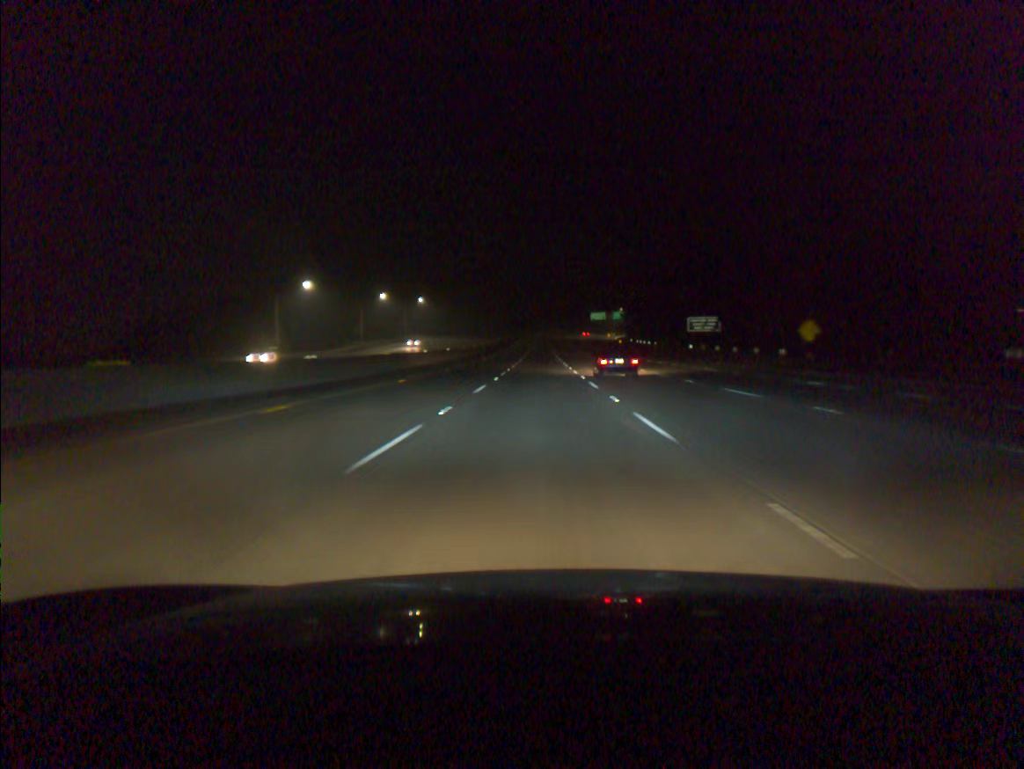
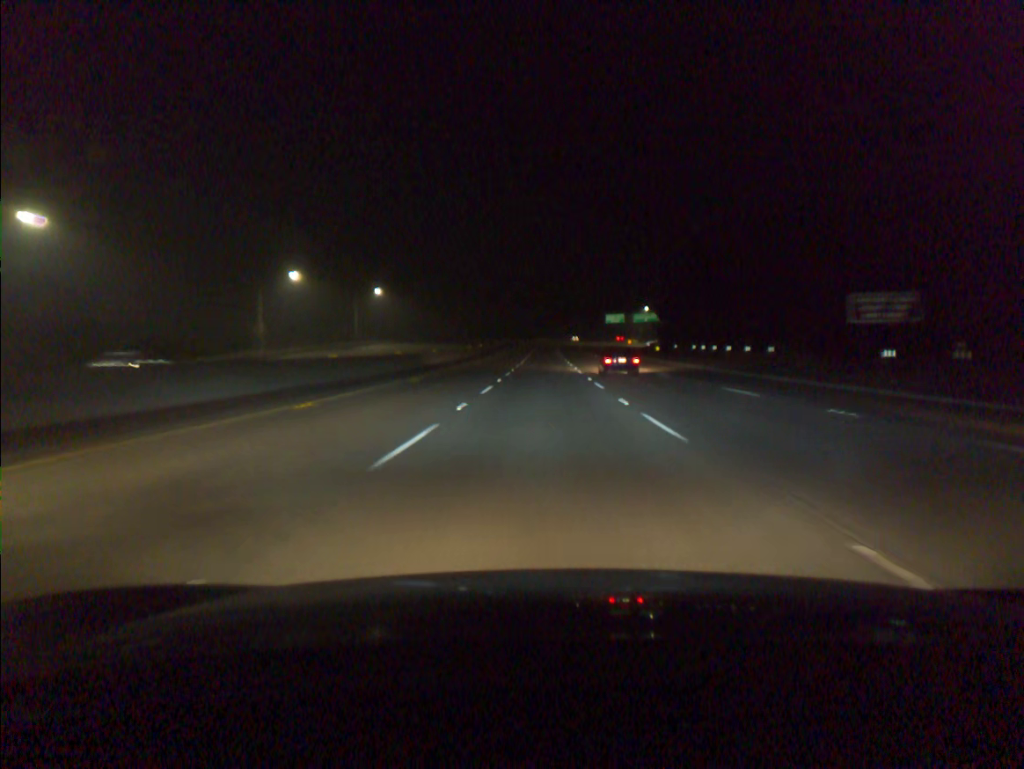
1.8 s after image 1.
(-0.1, +56.8) m; 0°
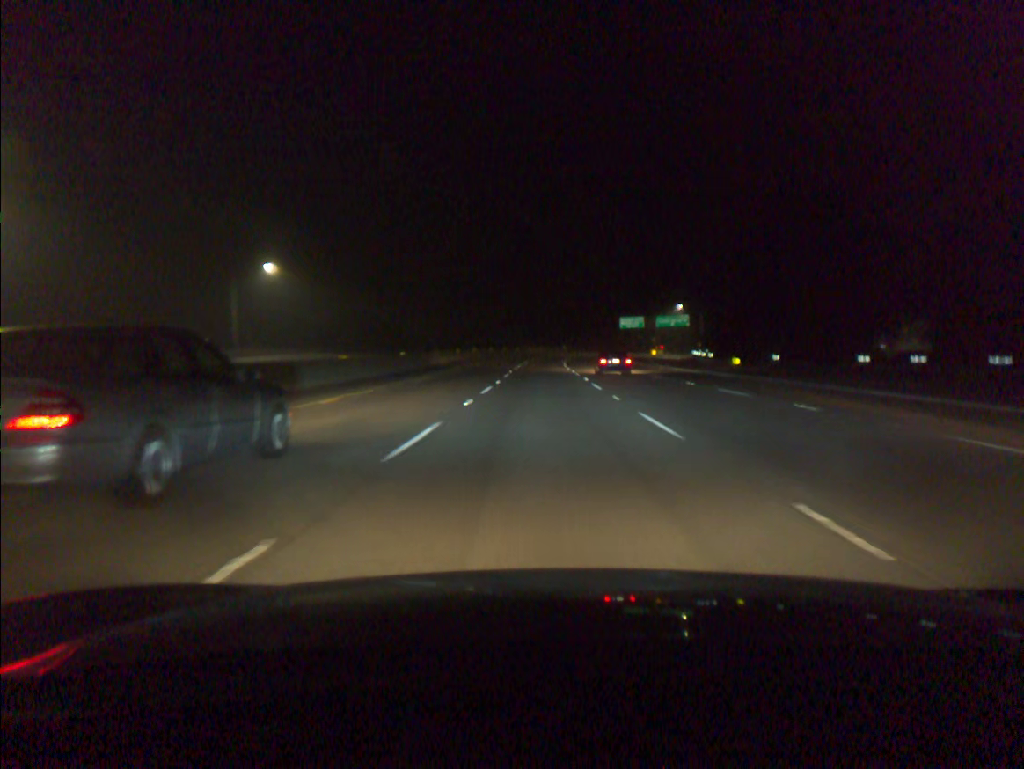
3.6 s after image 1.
(+0.1, +56.4) m; 0°
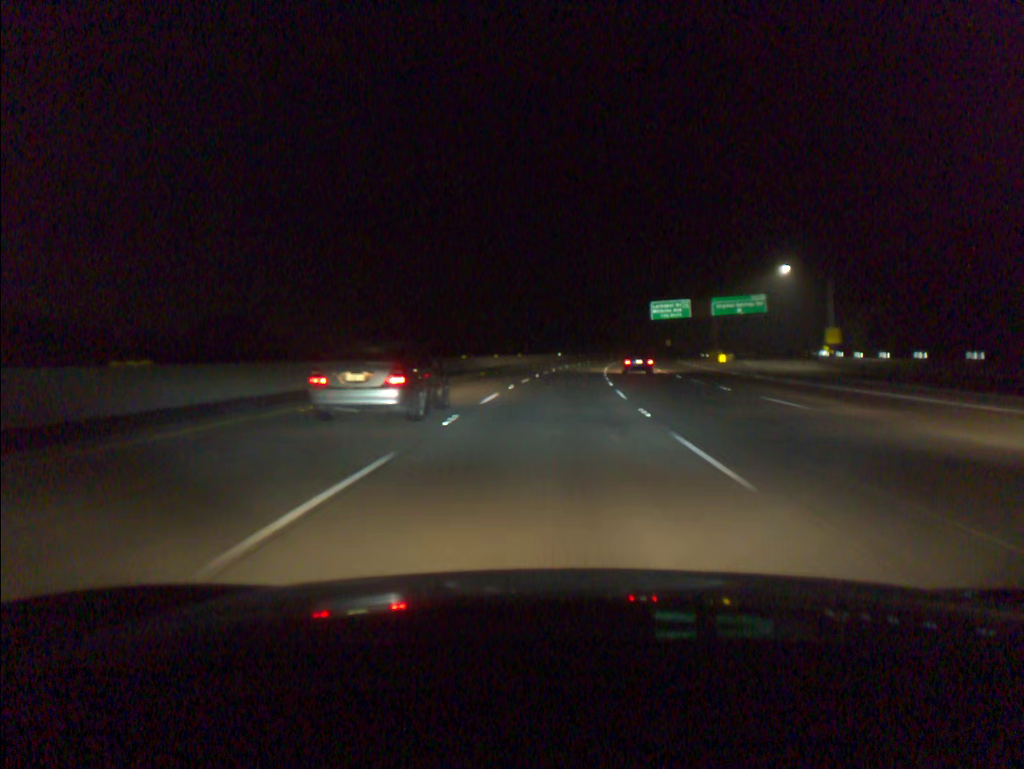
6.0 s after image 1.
(+0.4, +75.1) m; +1°
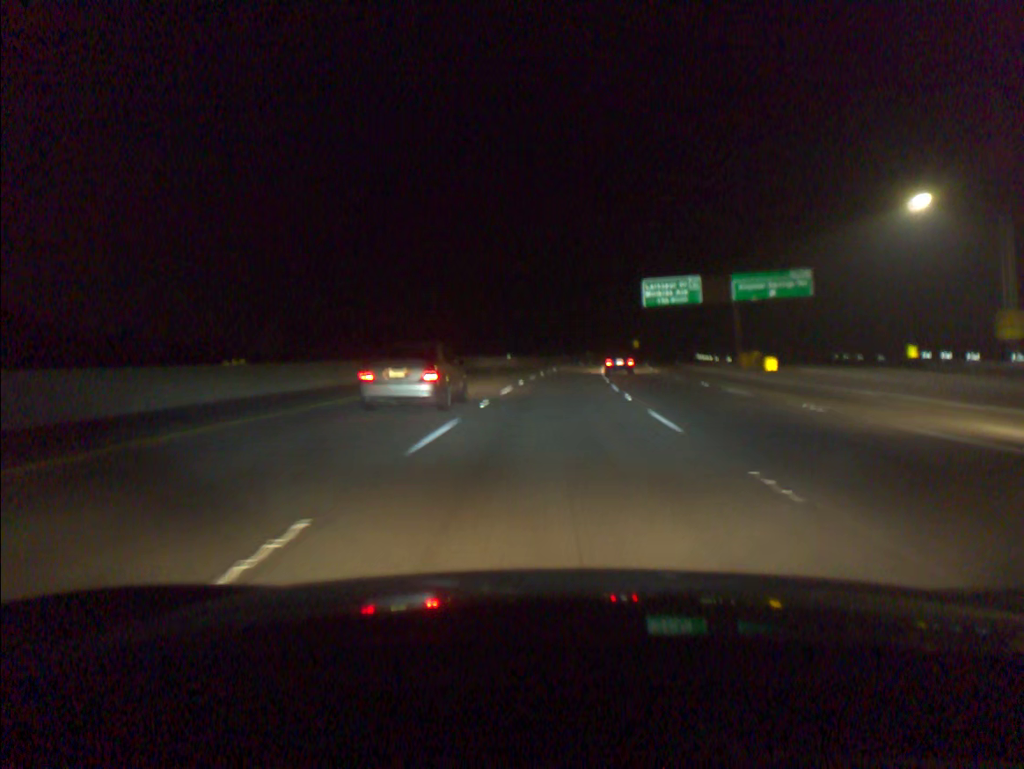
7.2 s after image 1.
(+1.0, +37.7) m; +3°
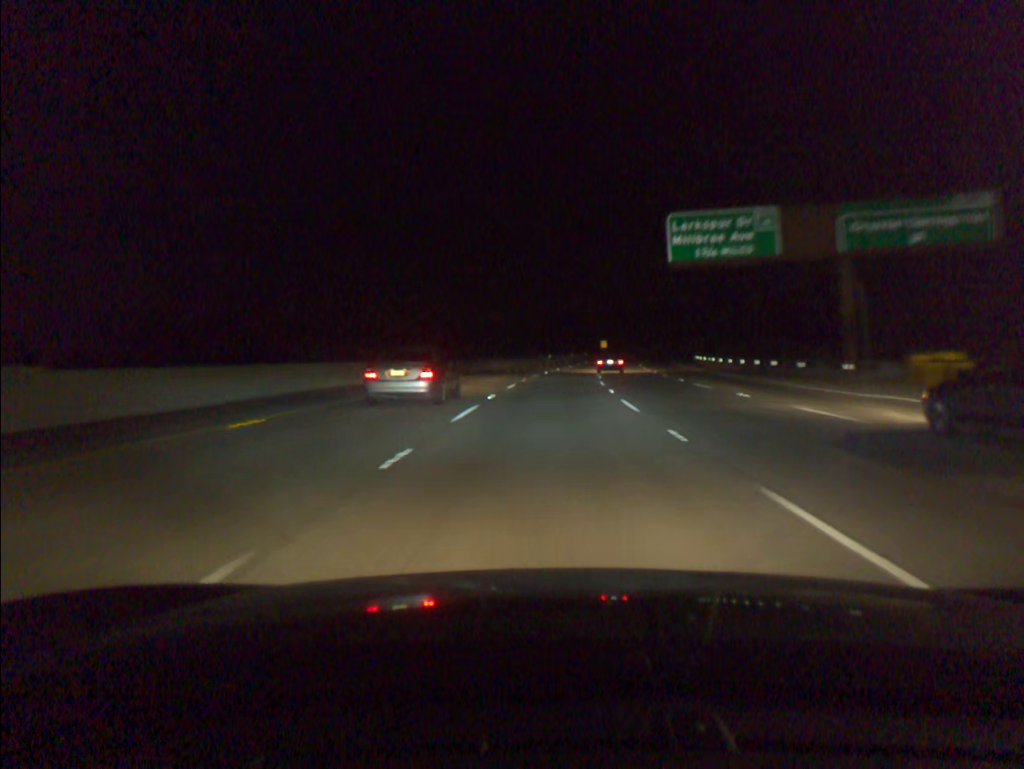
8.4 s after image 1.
(+1.2, +37.8) m; +3°
